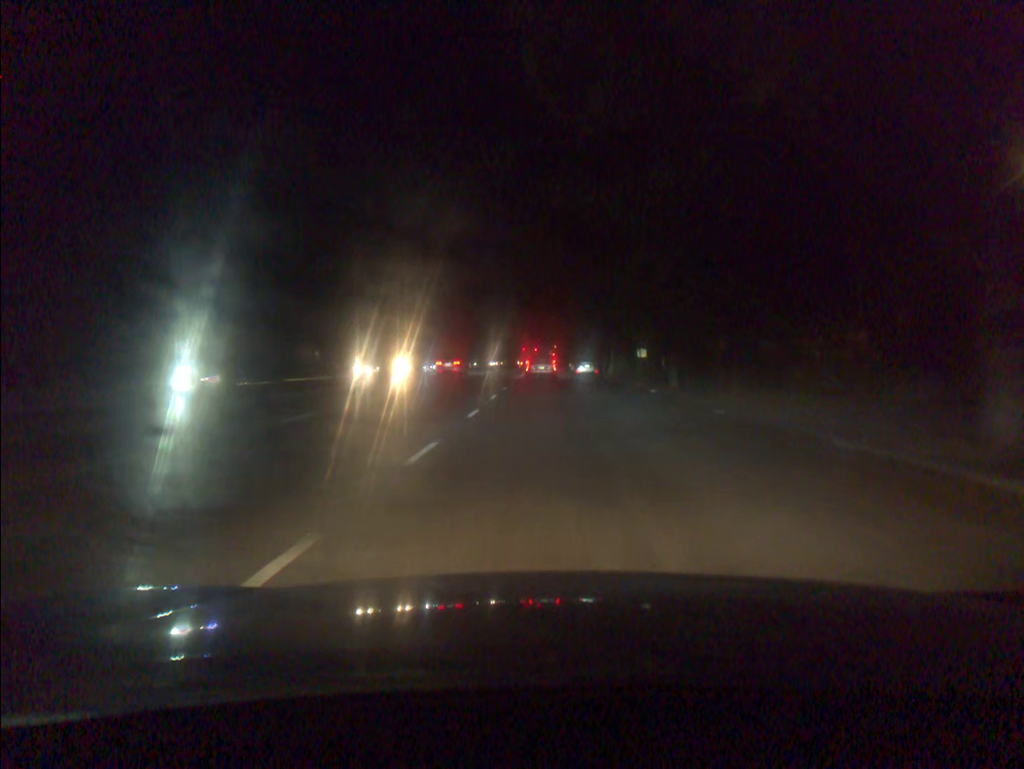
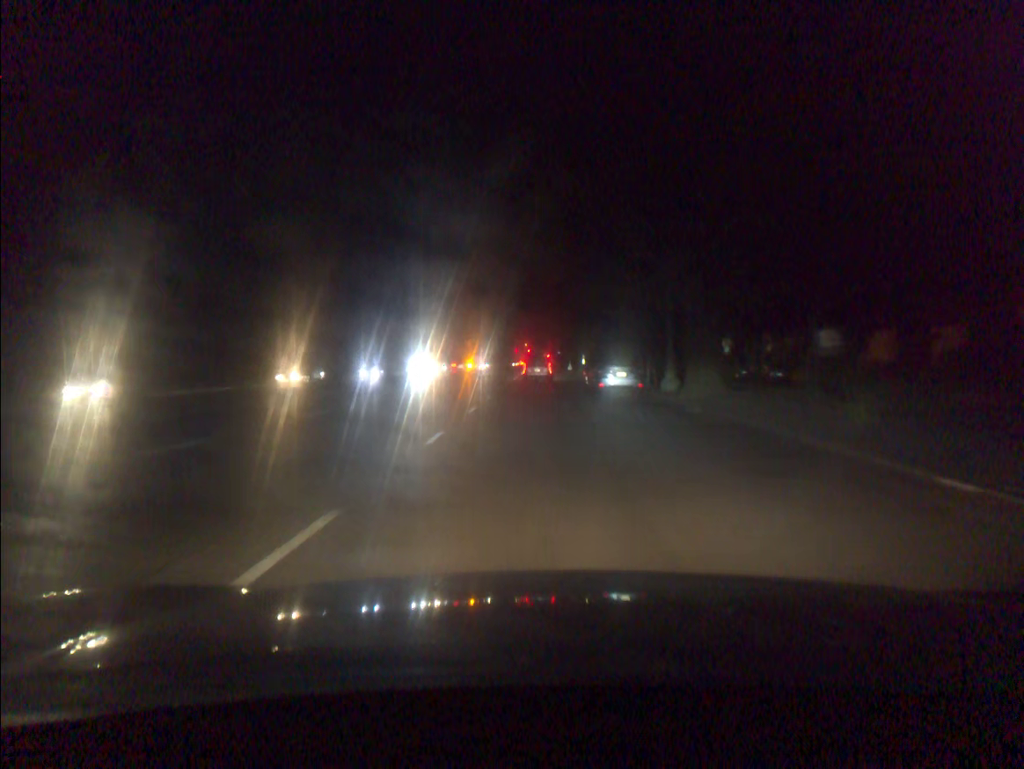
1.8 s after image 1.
(+0.1, +26.7) m; +1°
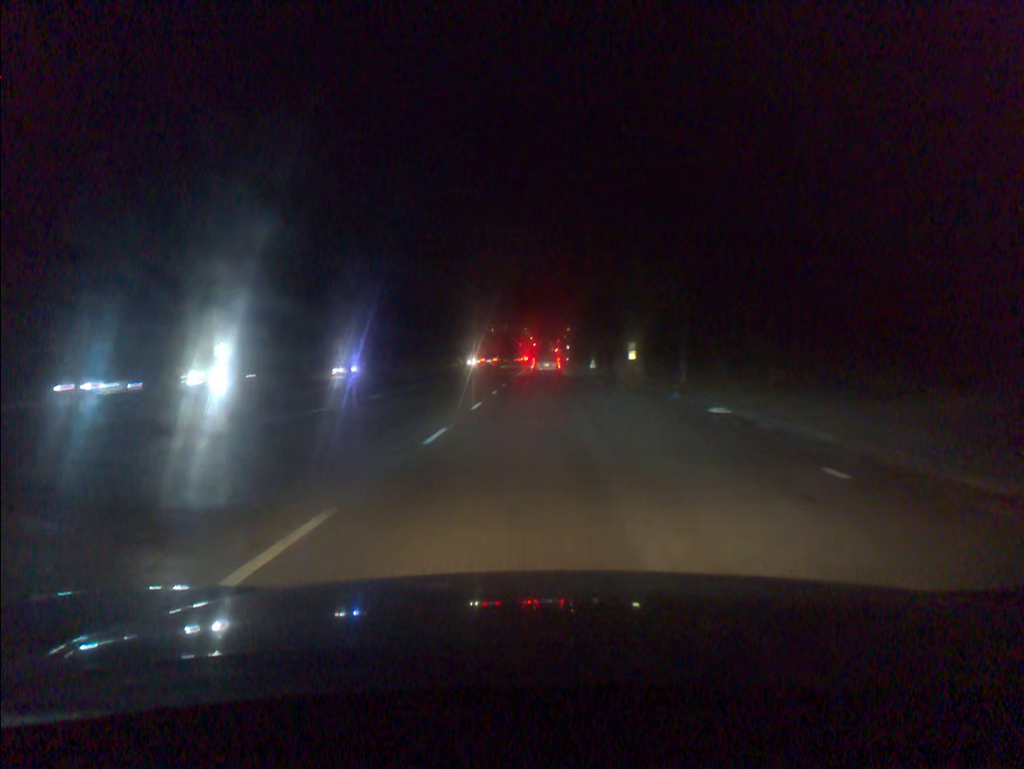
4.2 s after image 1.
(-0.1, +36.5) m; 0°
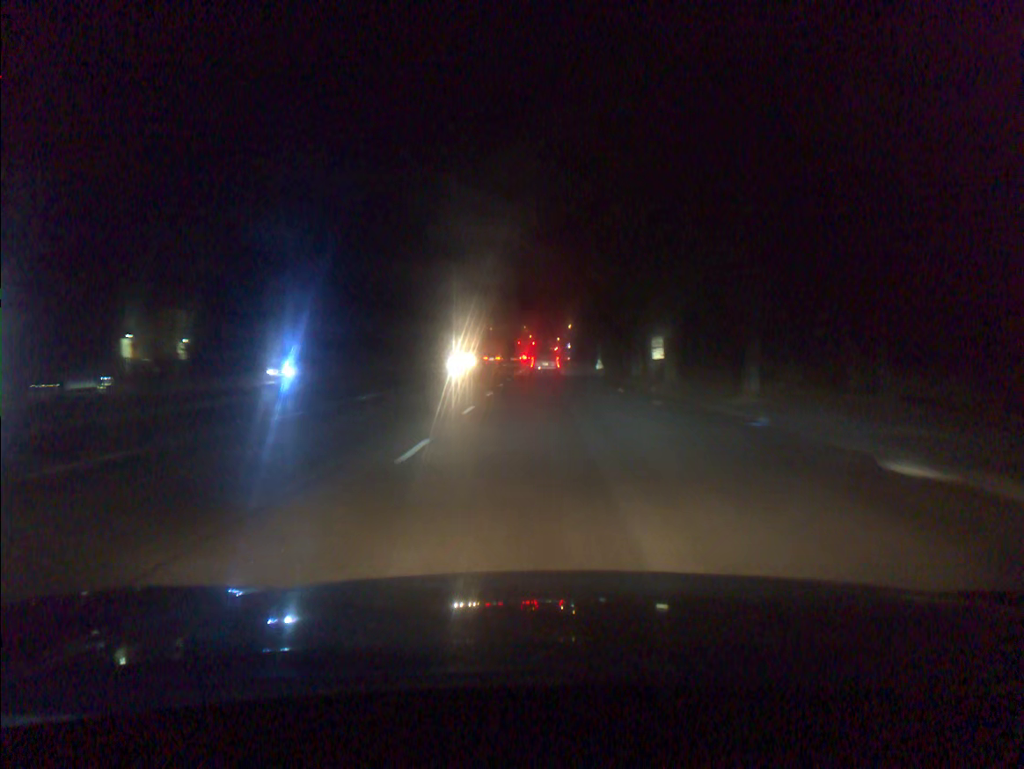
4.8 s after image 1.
(0.0, +9.3) m; 0°
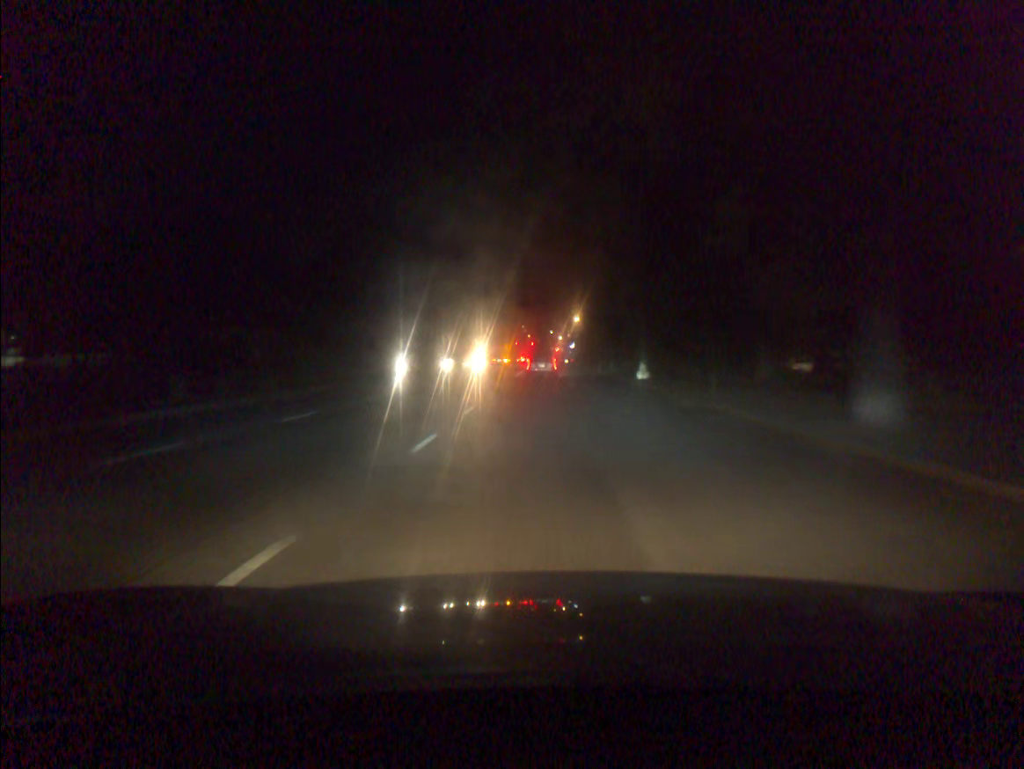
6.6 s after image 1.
(0.0, +27.9) m; 0°
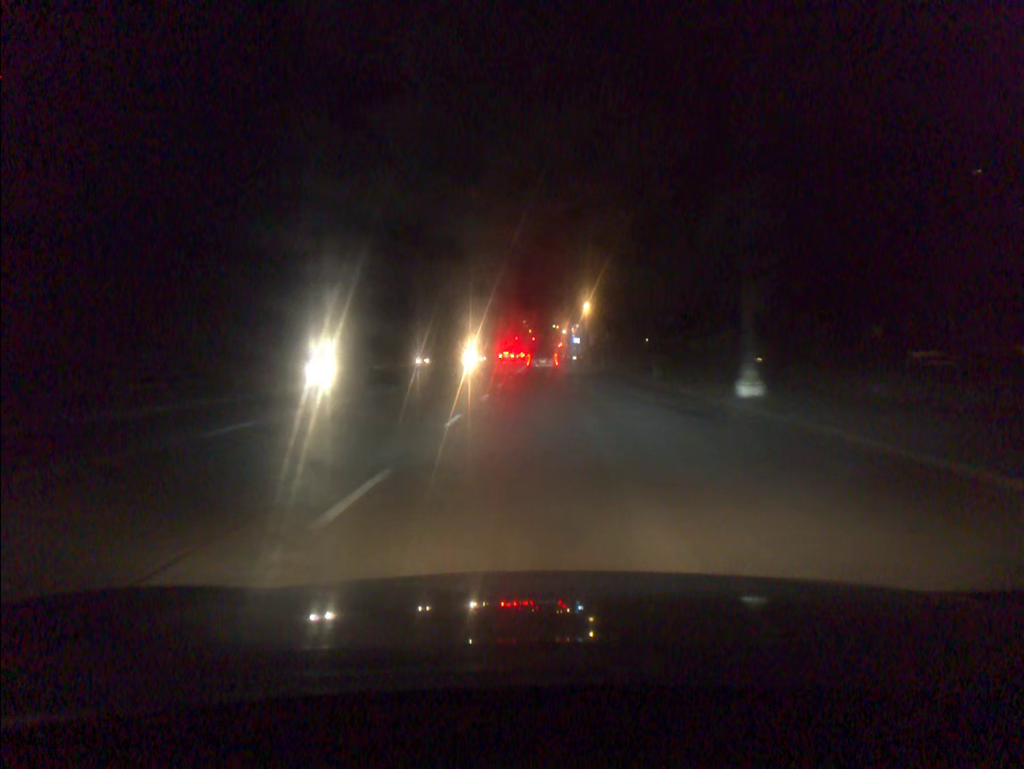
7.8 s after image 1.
(0.0, +18.5) m; 0°
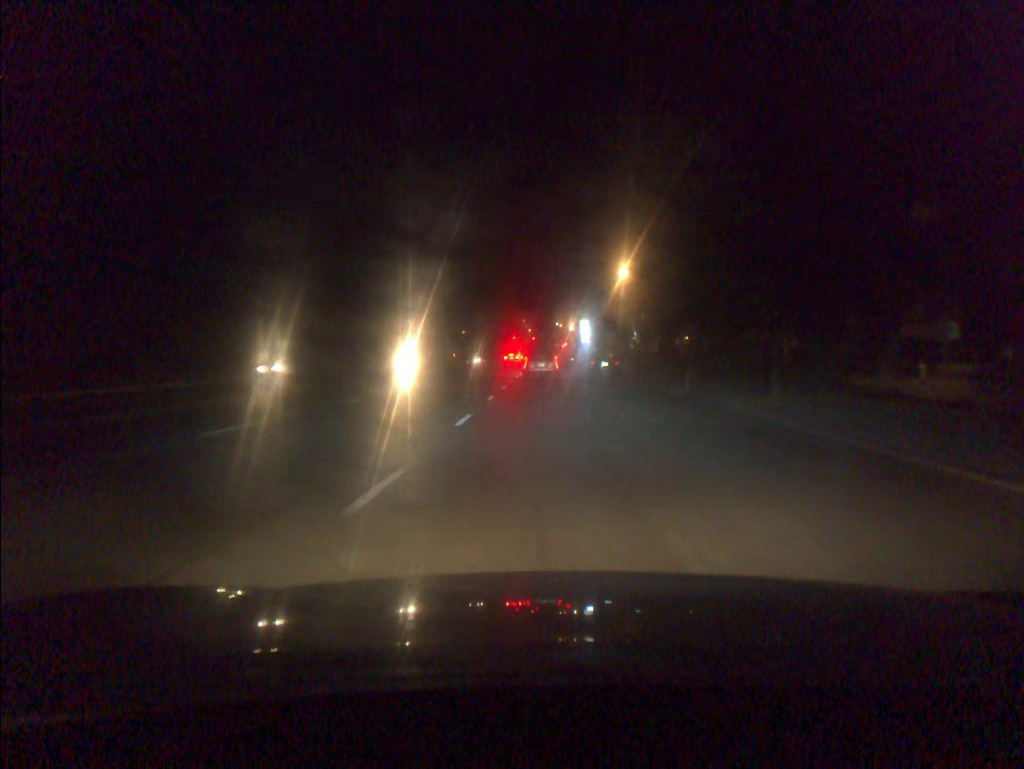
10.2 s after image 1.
(+0.1, +36.0) m; 0°
